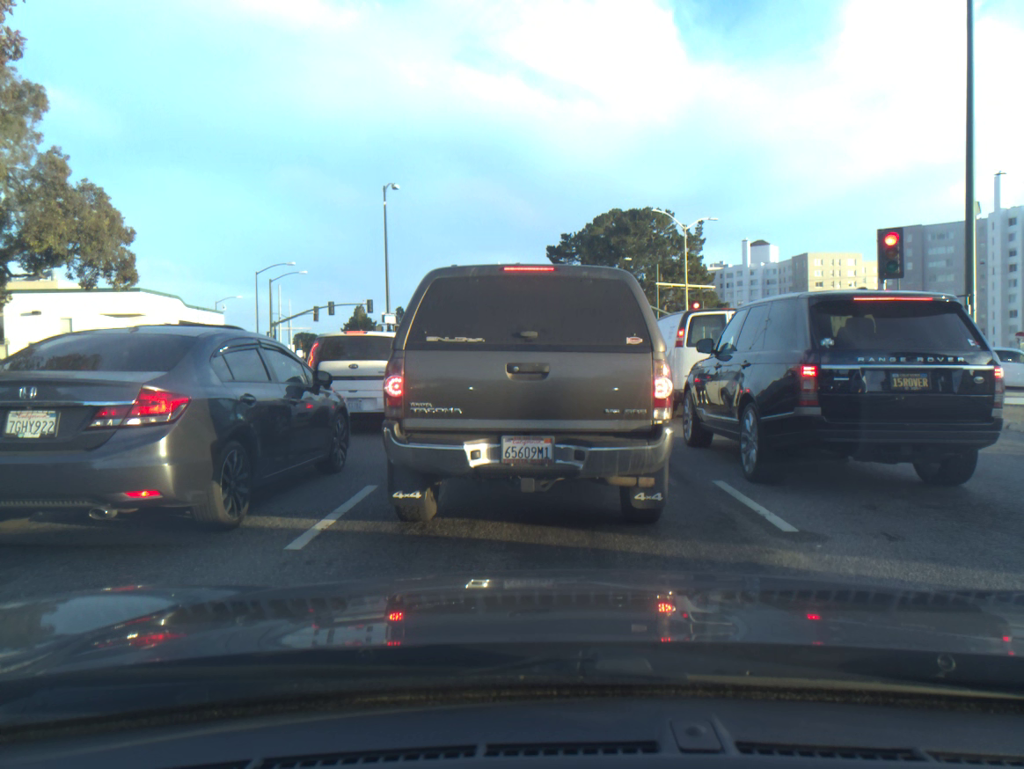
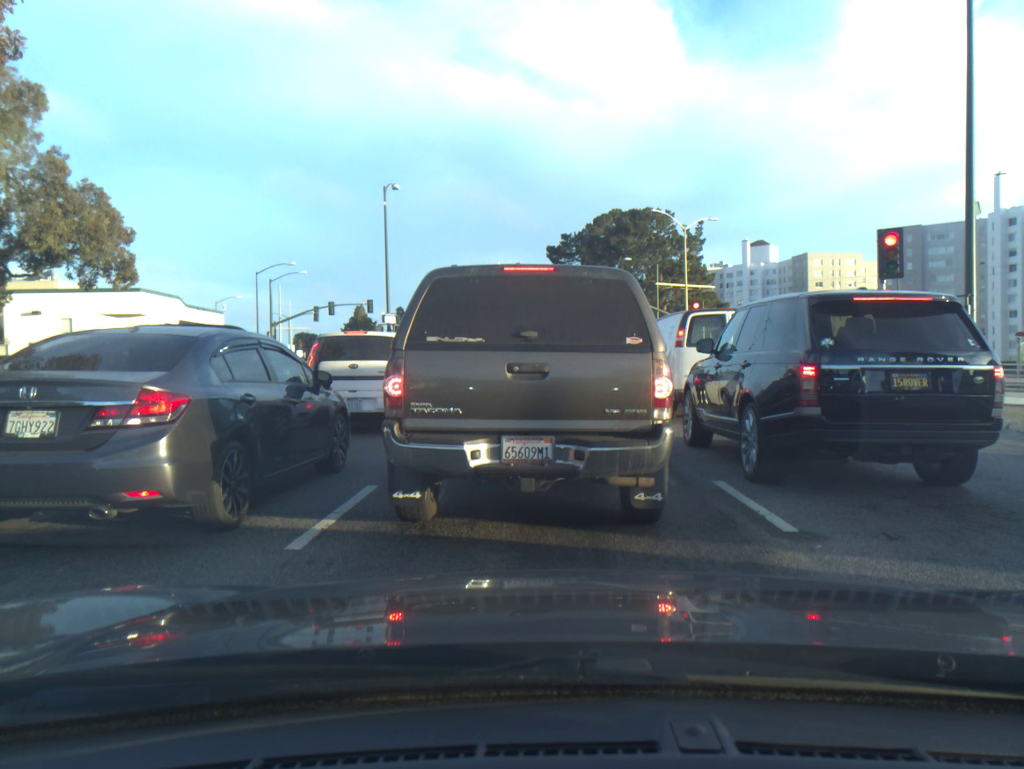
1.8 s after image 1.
(-0.1, 0.0) m; 0°
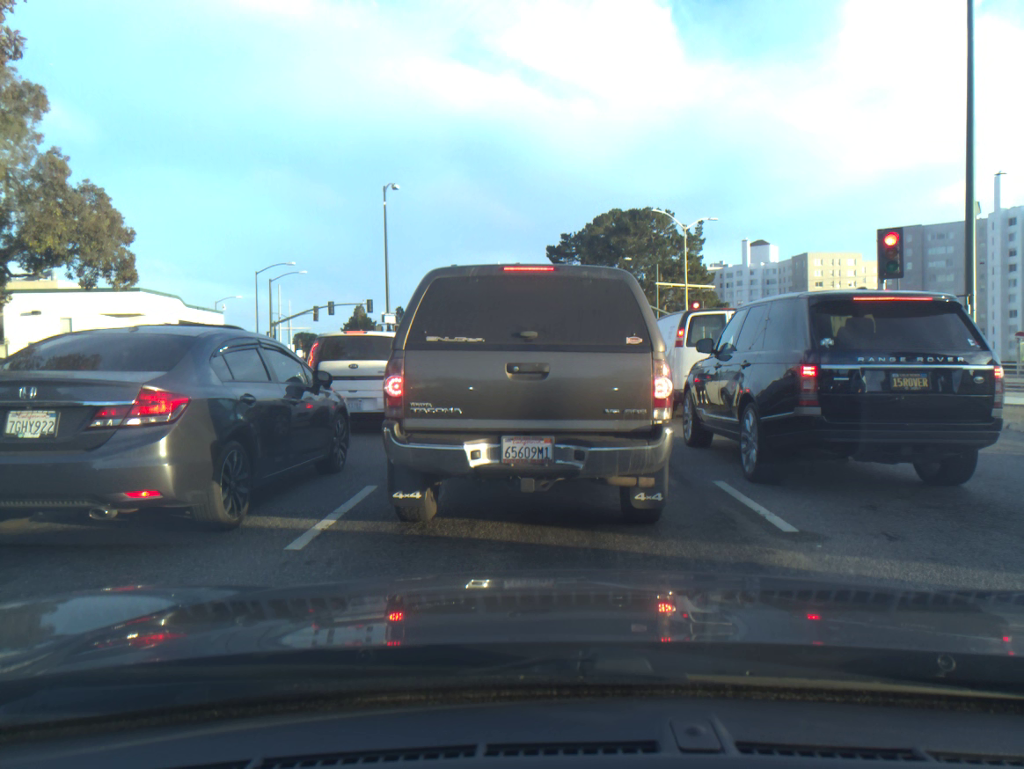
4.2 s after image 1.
(0.0, 0.0) m; 0°
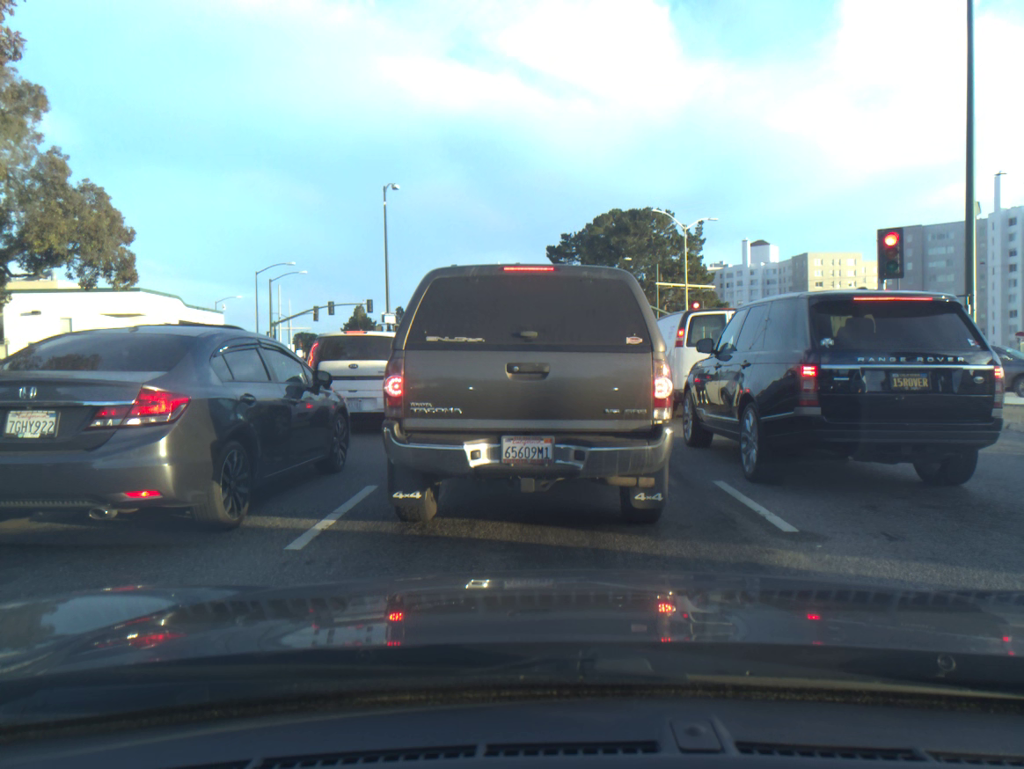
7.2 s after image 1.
(0.0, 0.0) m; 0°
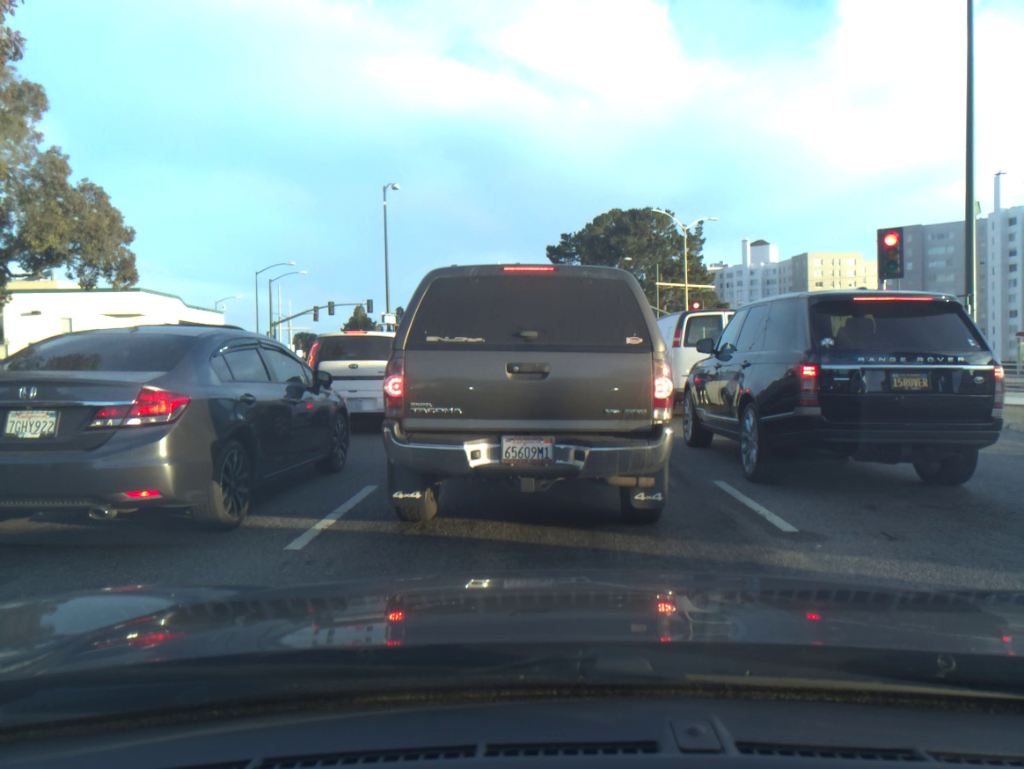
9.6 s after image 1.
(-0.1, 0.0) m; 0°
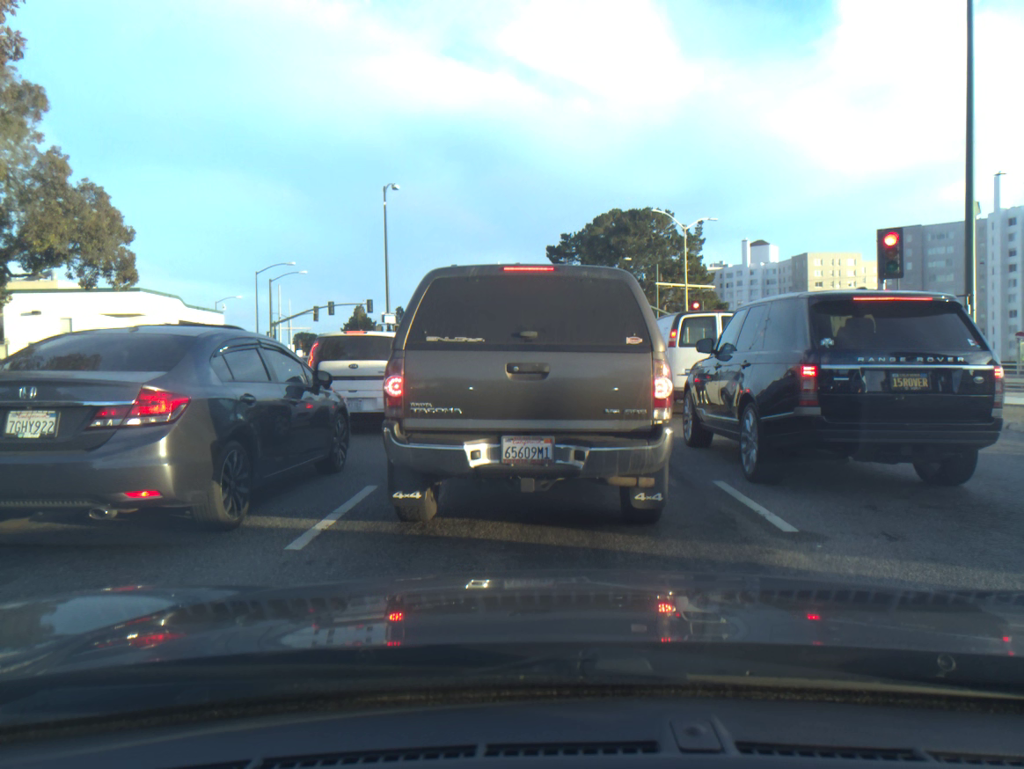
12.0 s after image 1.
(0.0, 0.0) m; 0°
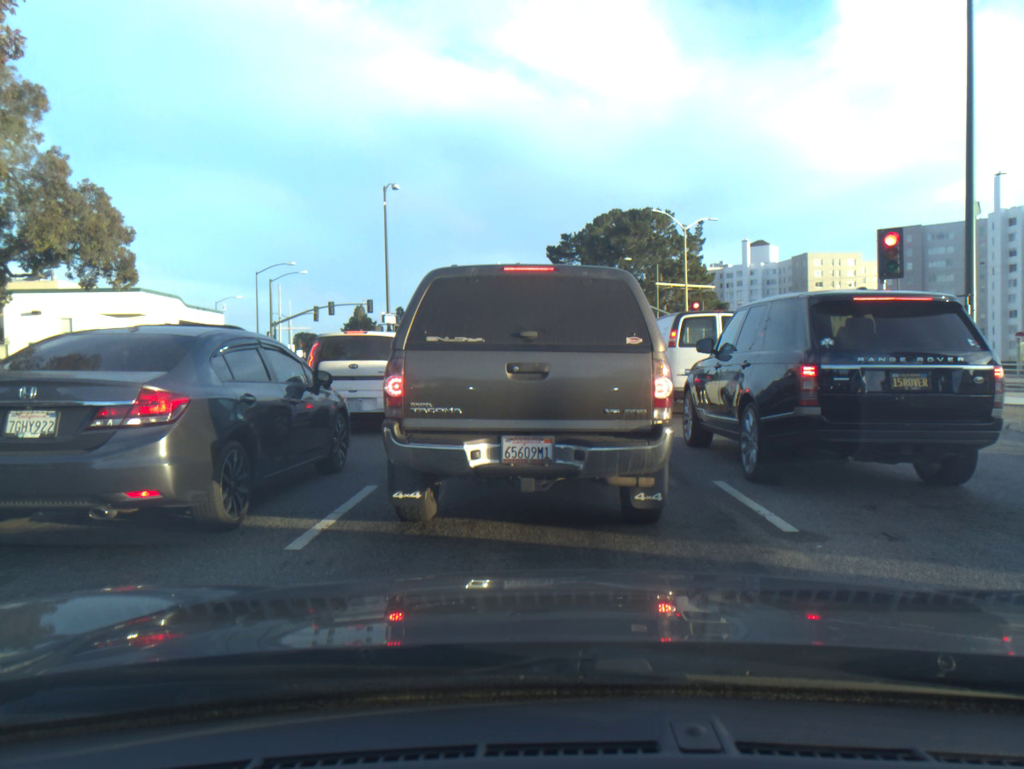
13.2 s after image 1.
(0.0, 0.0) m; 0°
